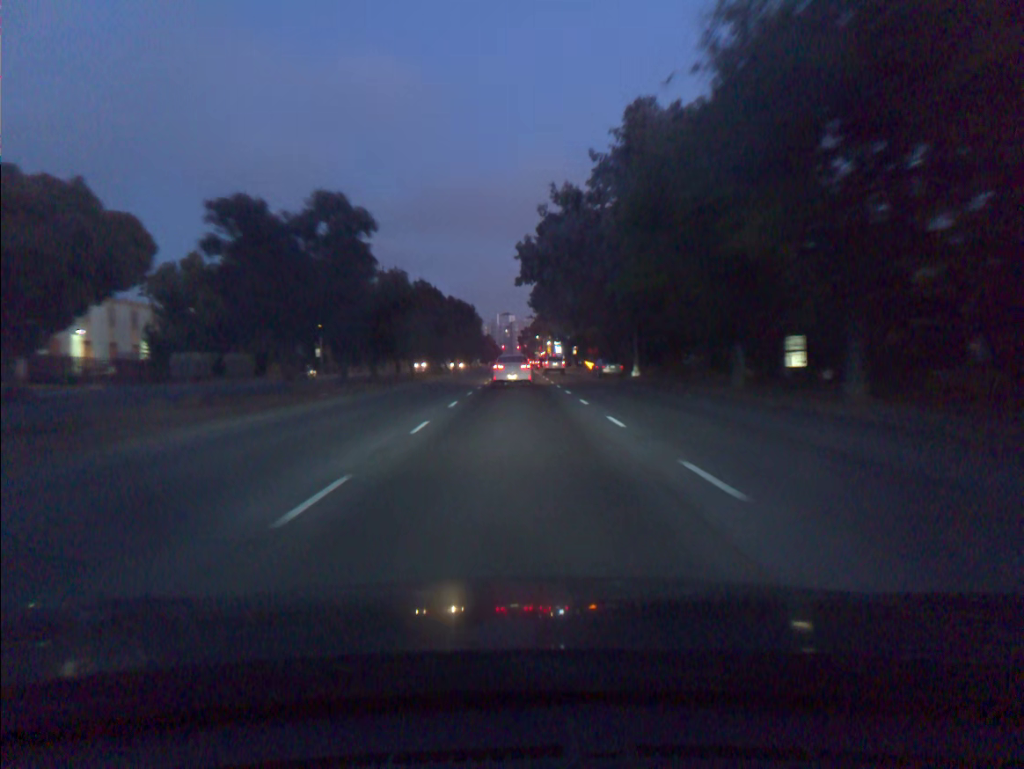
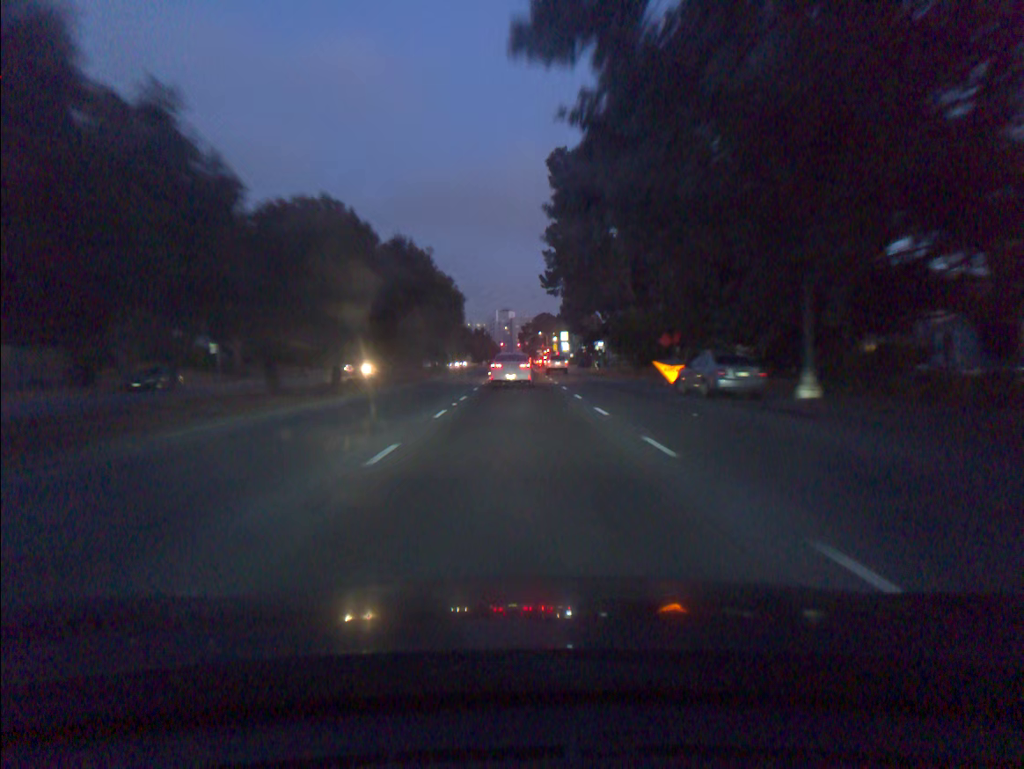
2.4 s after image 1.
(0.0, +32.9) m; 0°
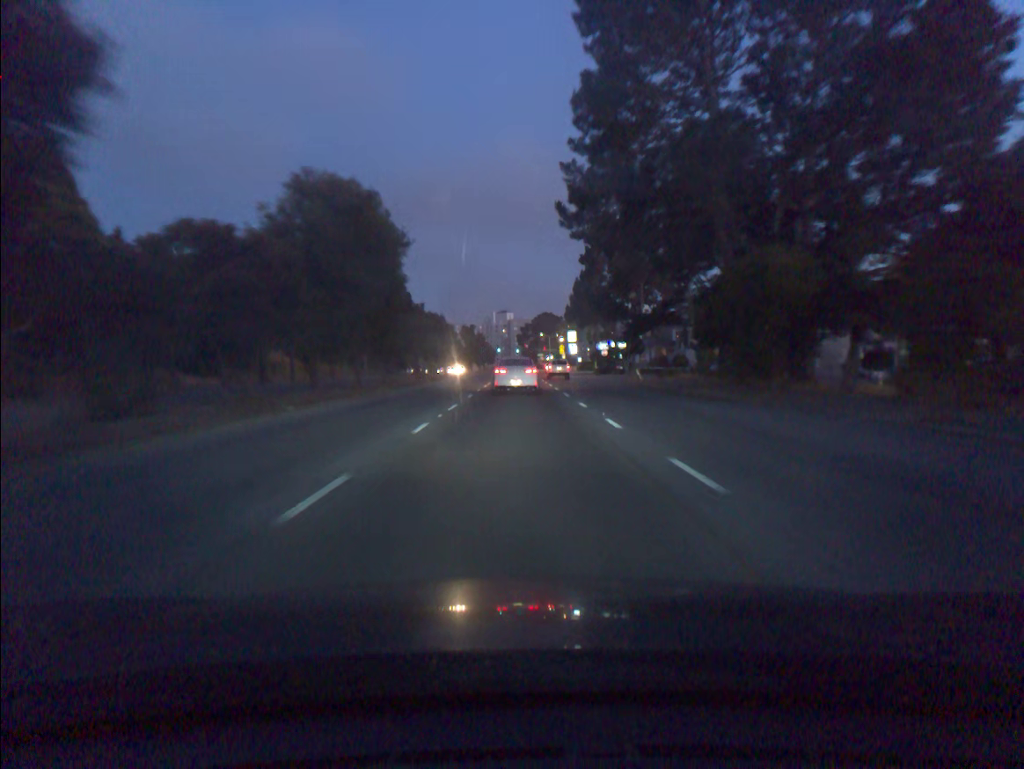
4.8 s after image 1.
(+0.1, +31.8) m; 0°
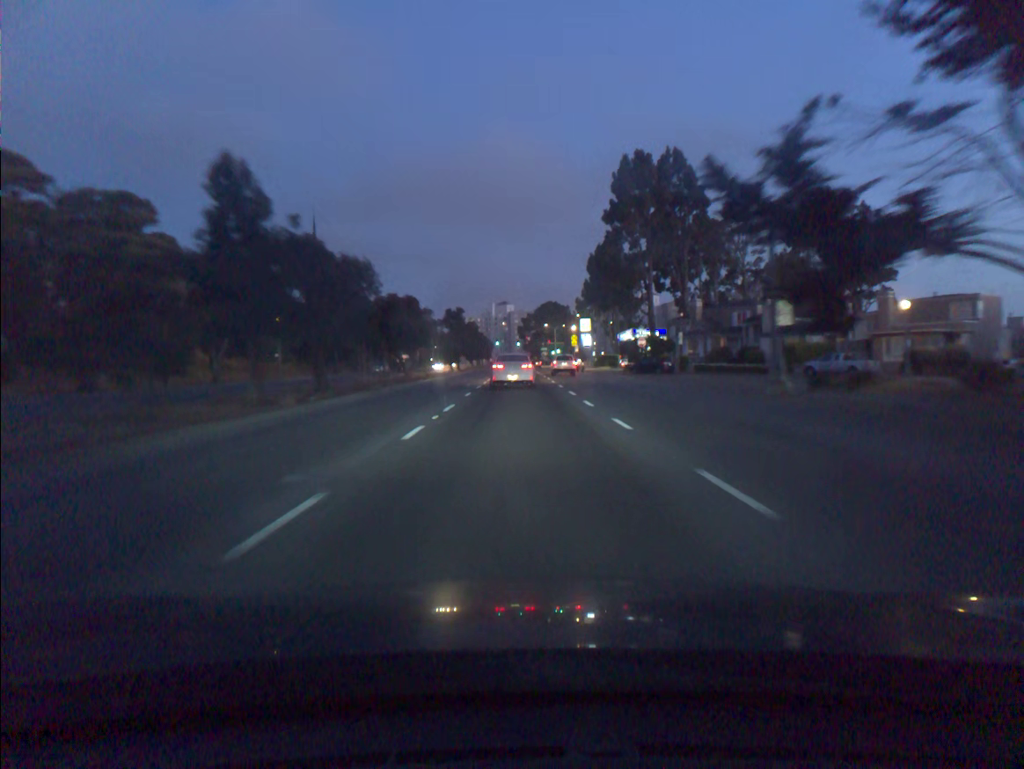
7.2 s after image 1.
(-0.1, +30.6) m; 0°
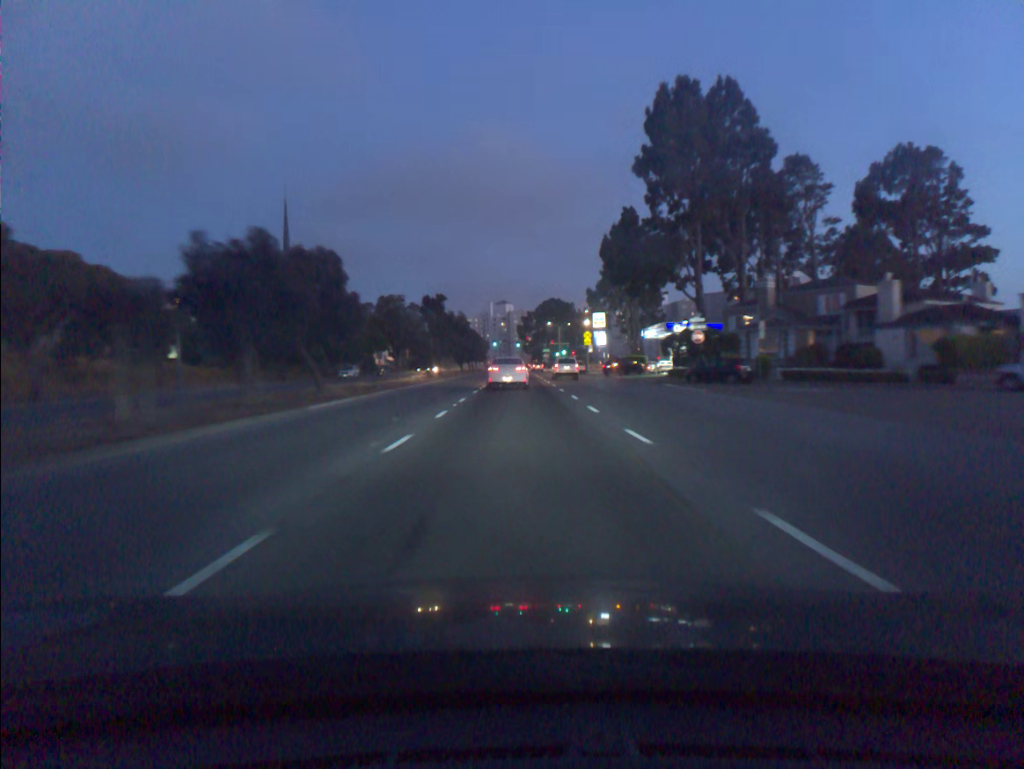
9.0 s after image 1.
(0.0, +23.0) m; 0°
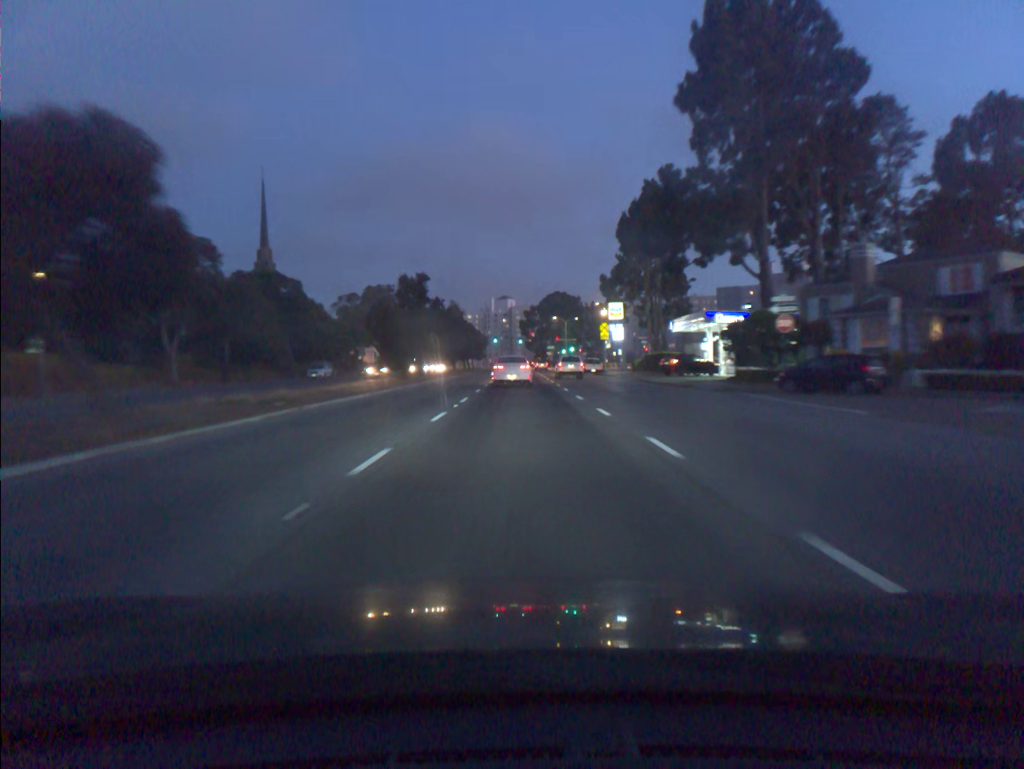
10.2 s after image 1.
(0.0, +15.9) m; 0°
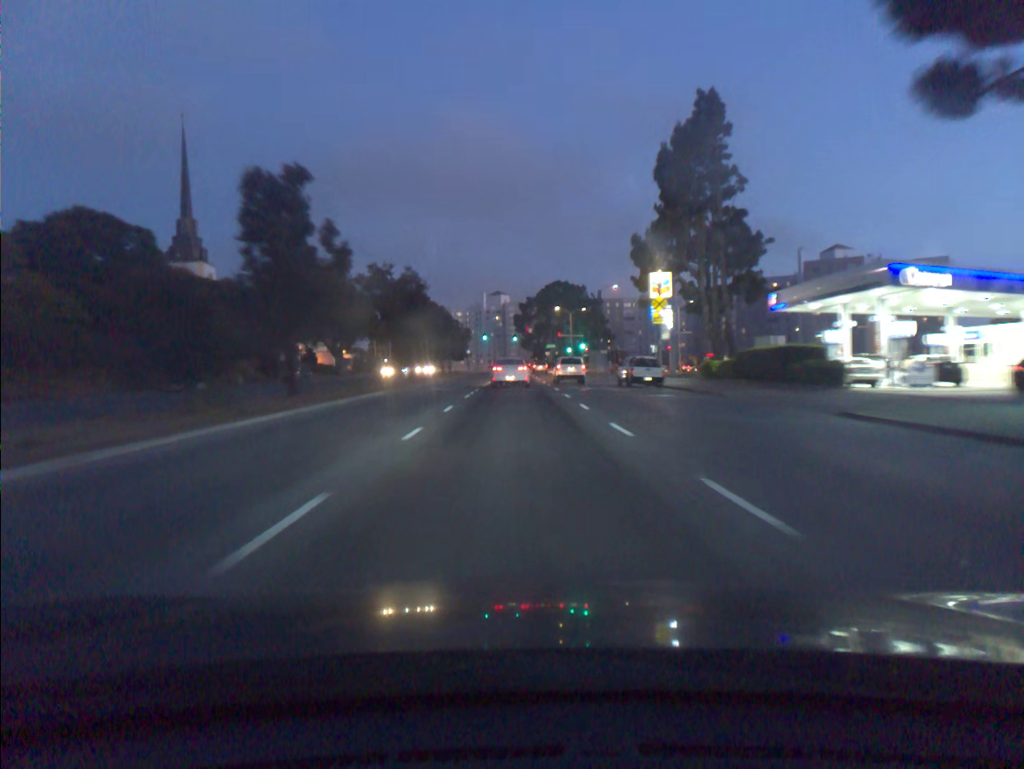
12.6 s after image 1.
(+0.1, +33.0) m; +1°
